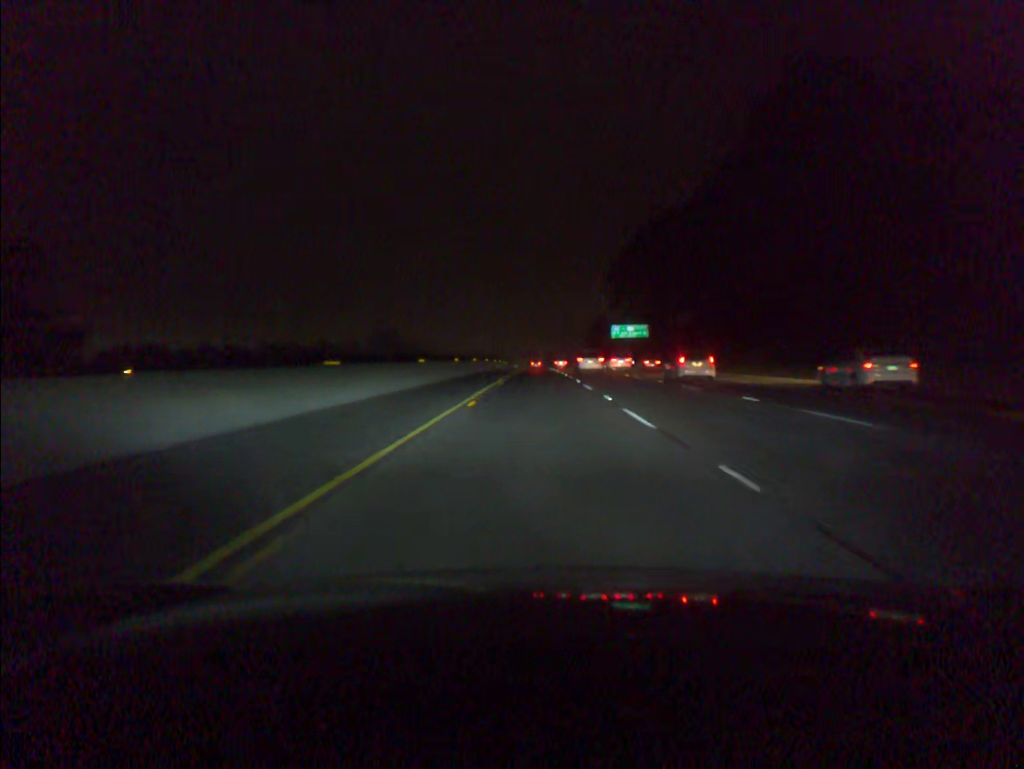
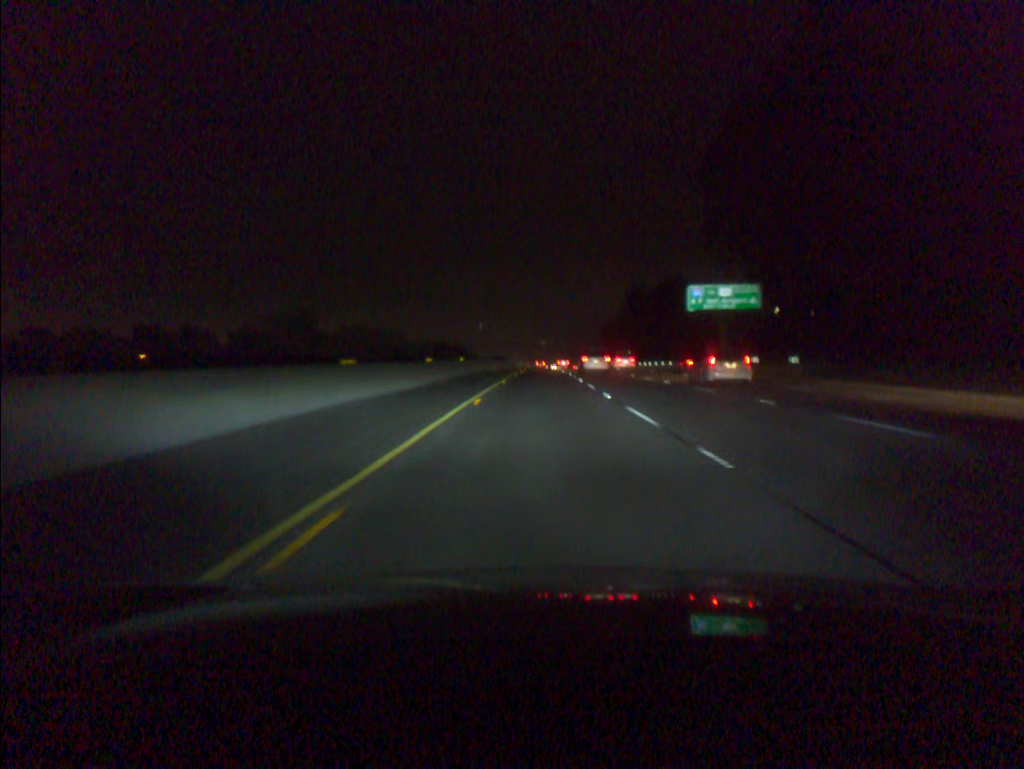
(-0.1, +72.4) m; 0°
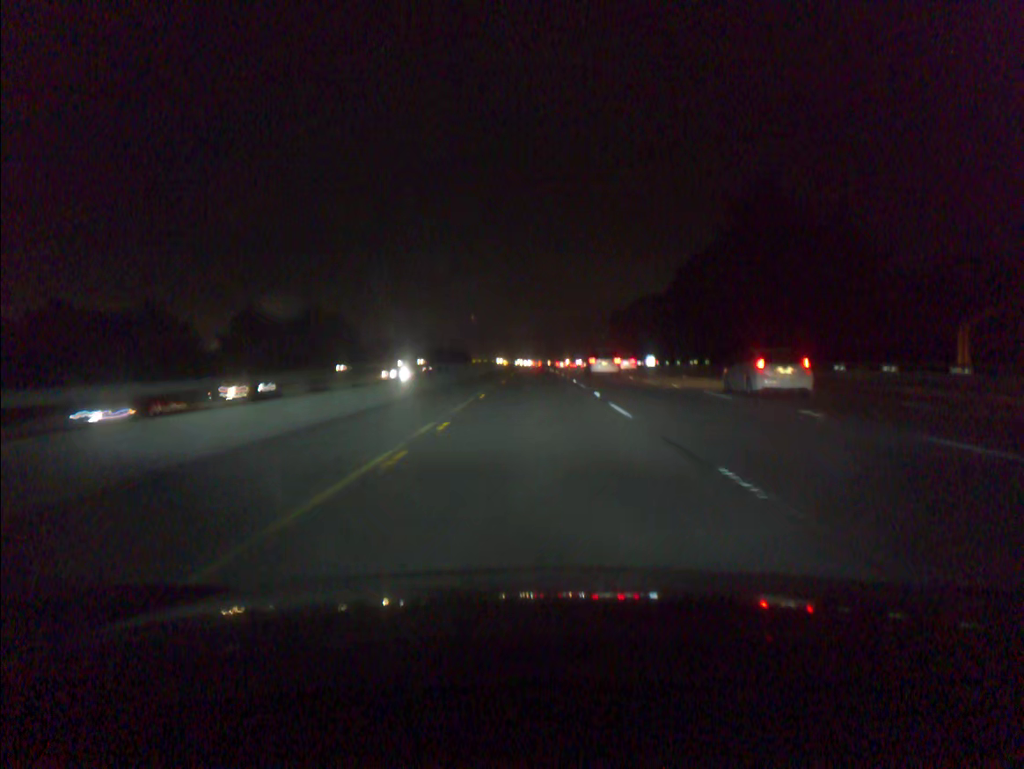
(+0.2, +74.8) m; 0°
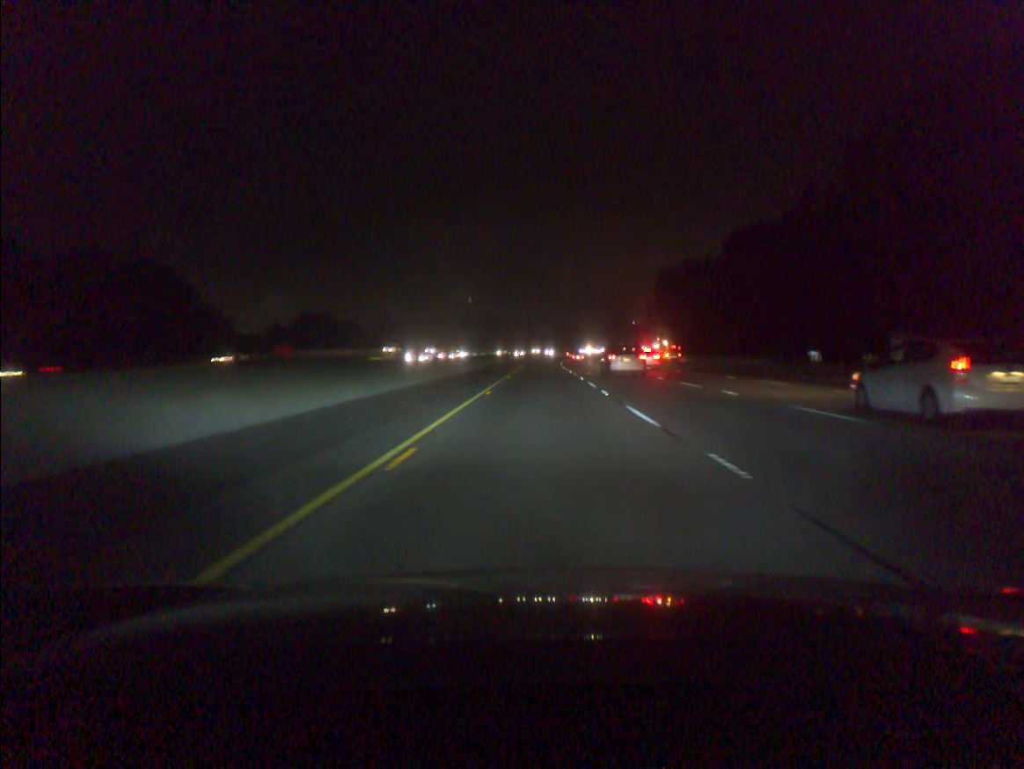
(-0.2, +96.9) m; 0°
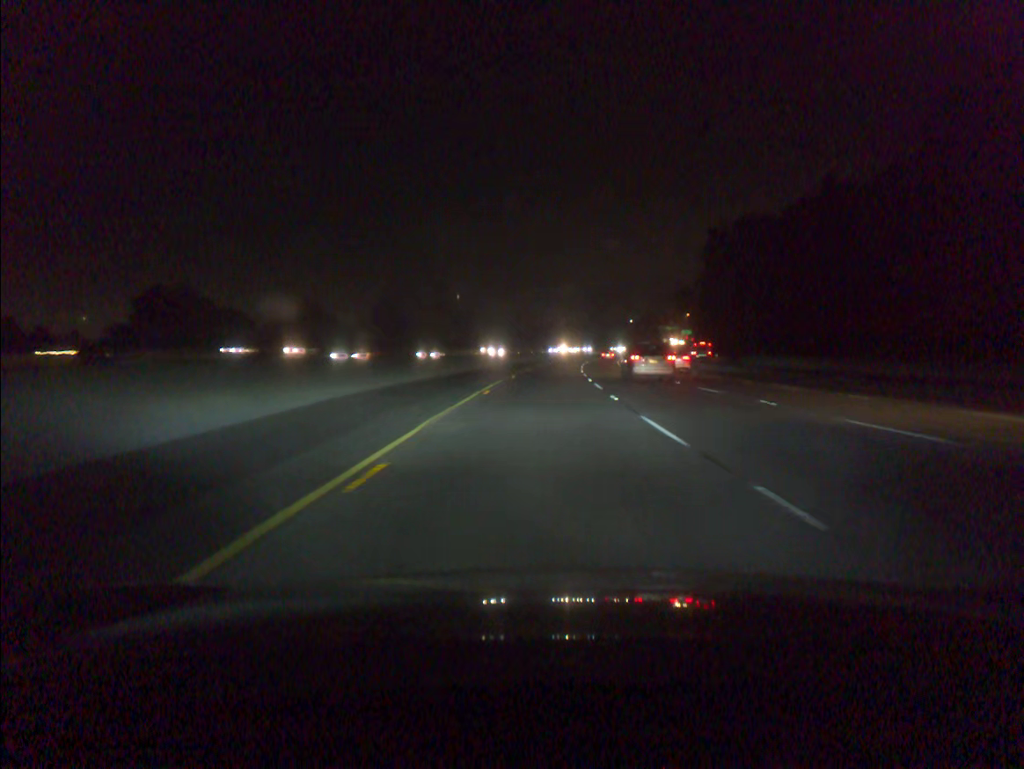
(+0.2, +60.0) m; 0°
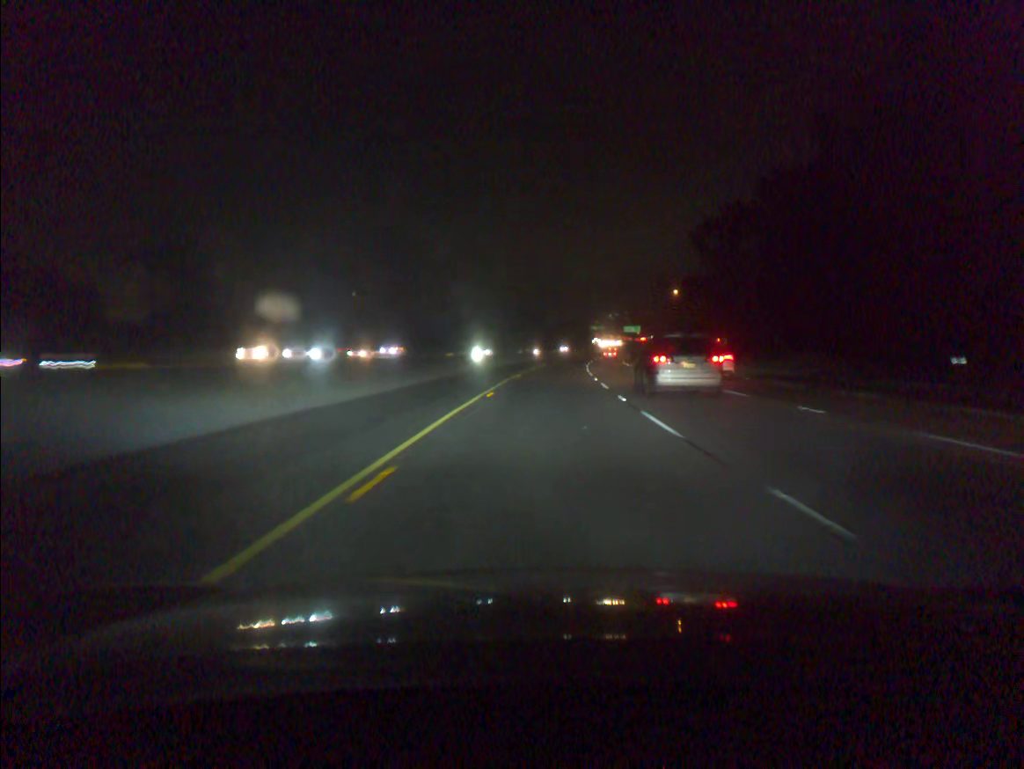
(+4.6, +102.4) m; +6°
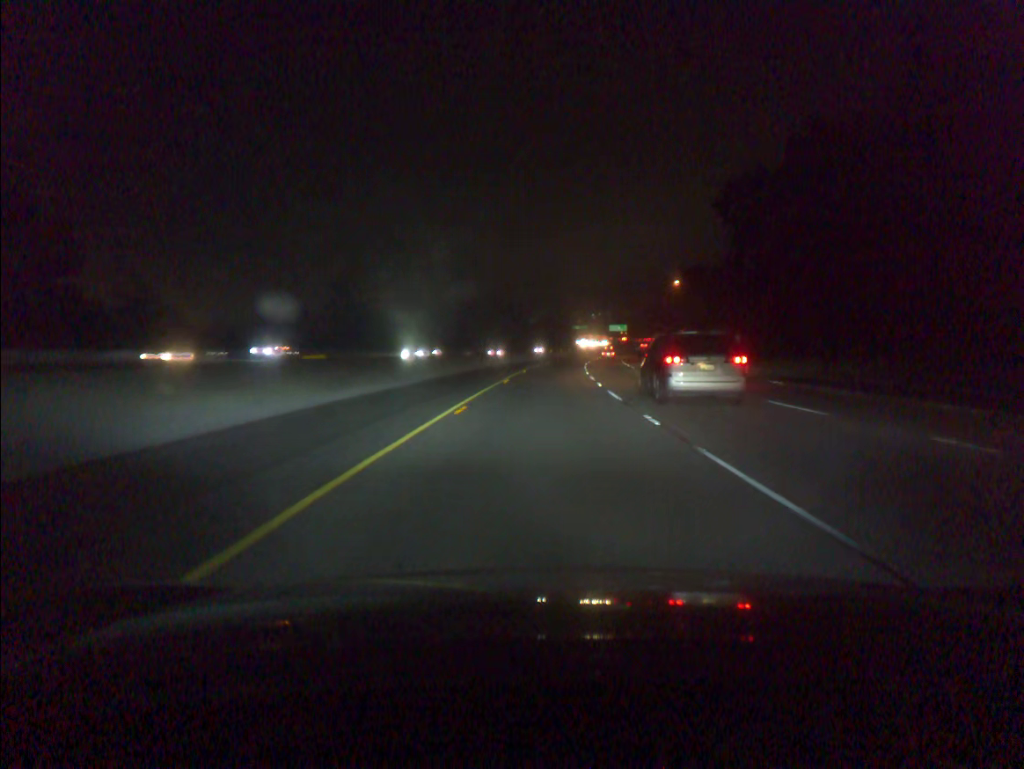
(+0.3, +20.8) m; +1°
